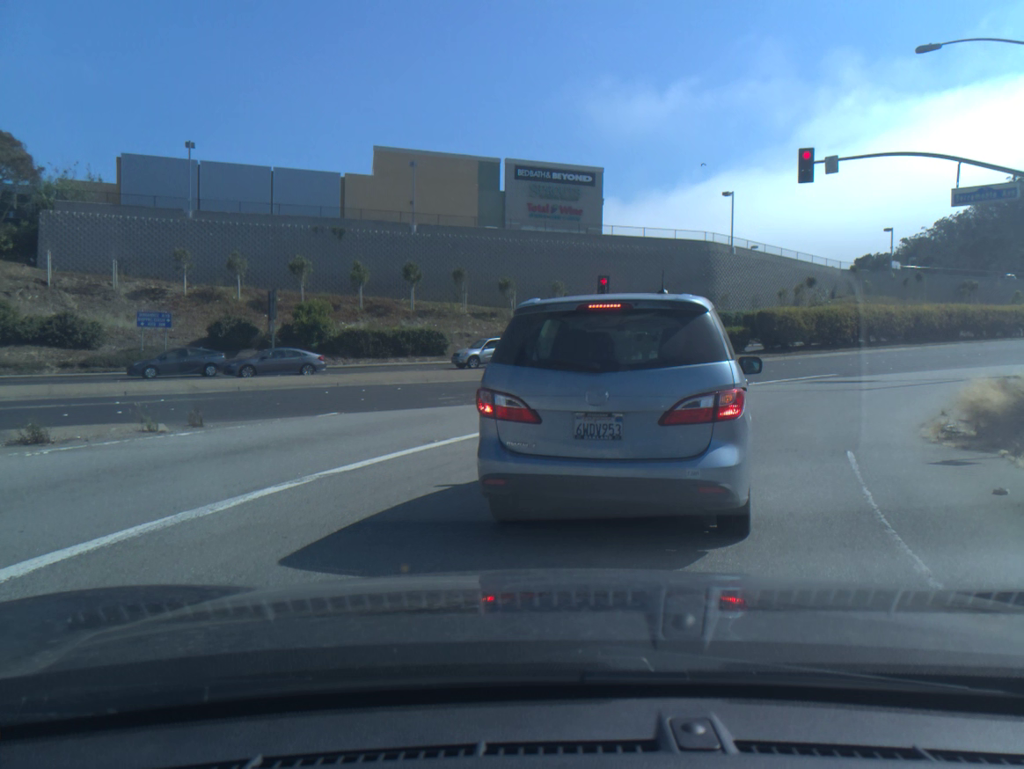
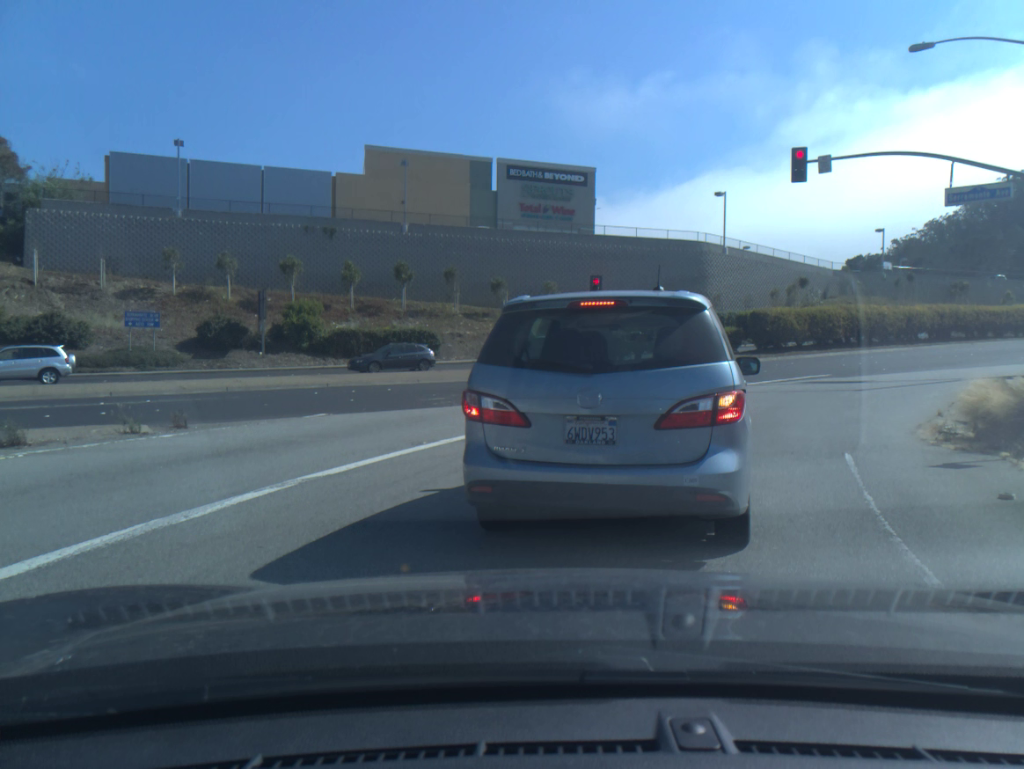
(0.0, +0.3) m; +1°
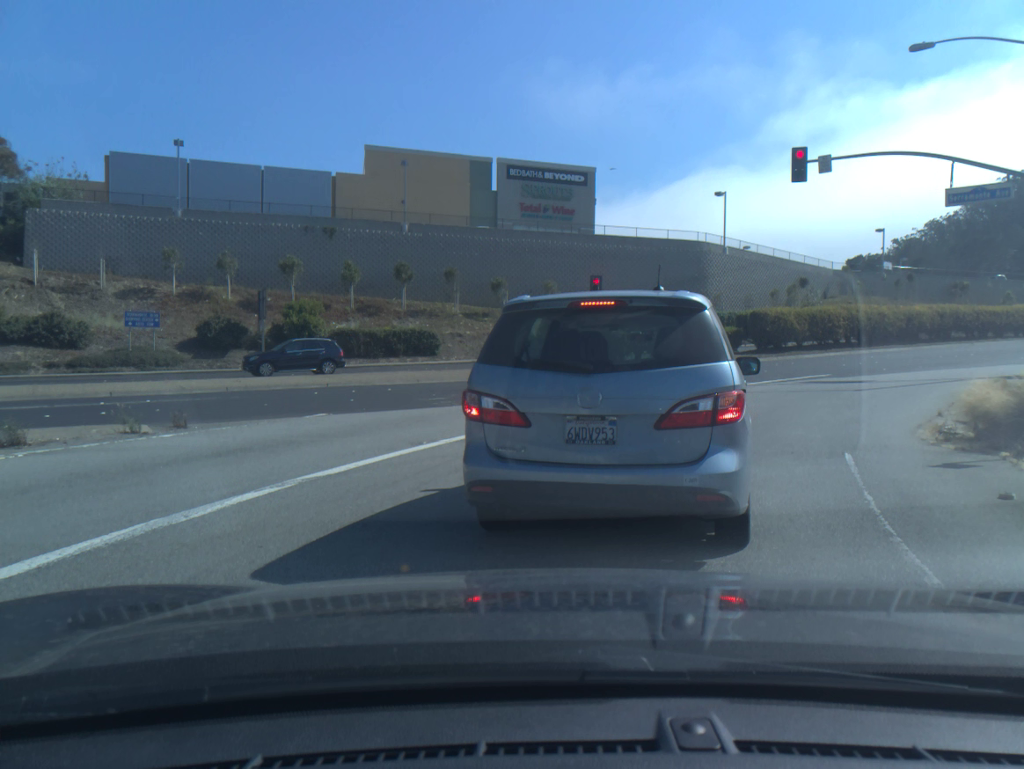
(0.0, 0.0) m; 0°
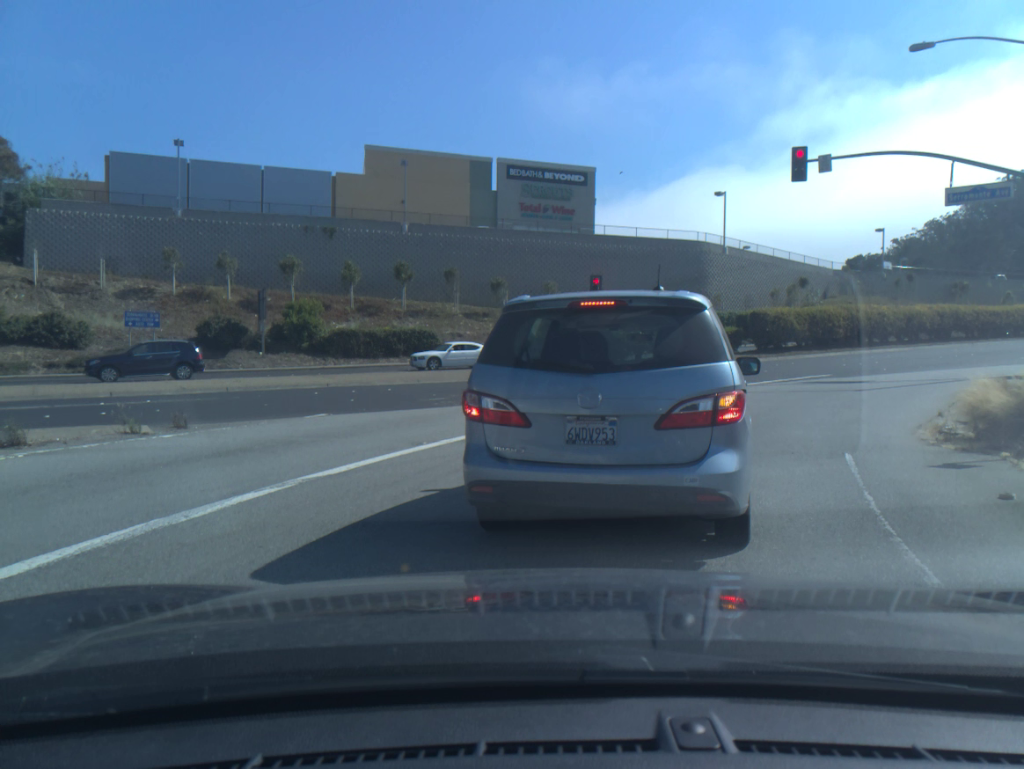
(0.0, 0.0) m; 0°
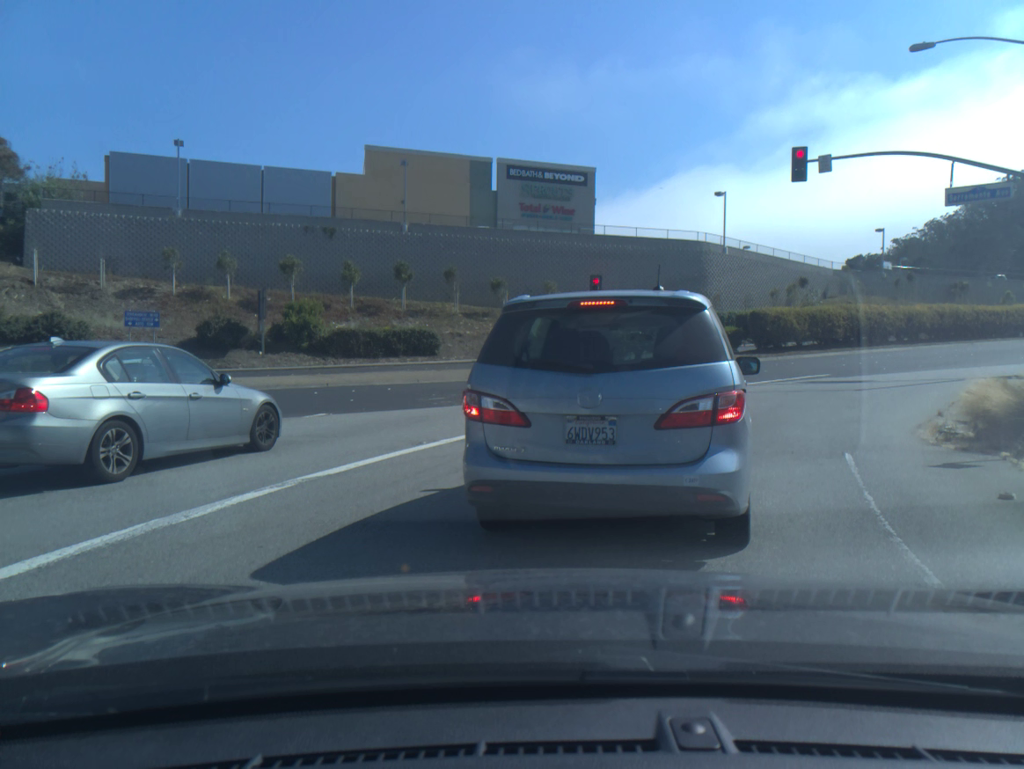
(0.0, 0.0) m; 0°
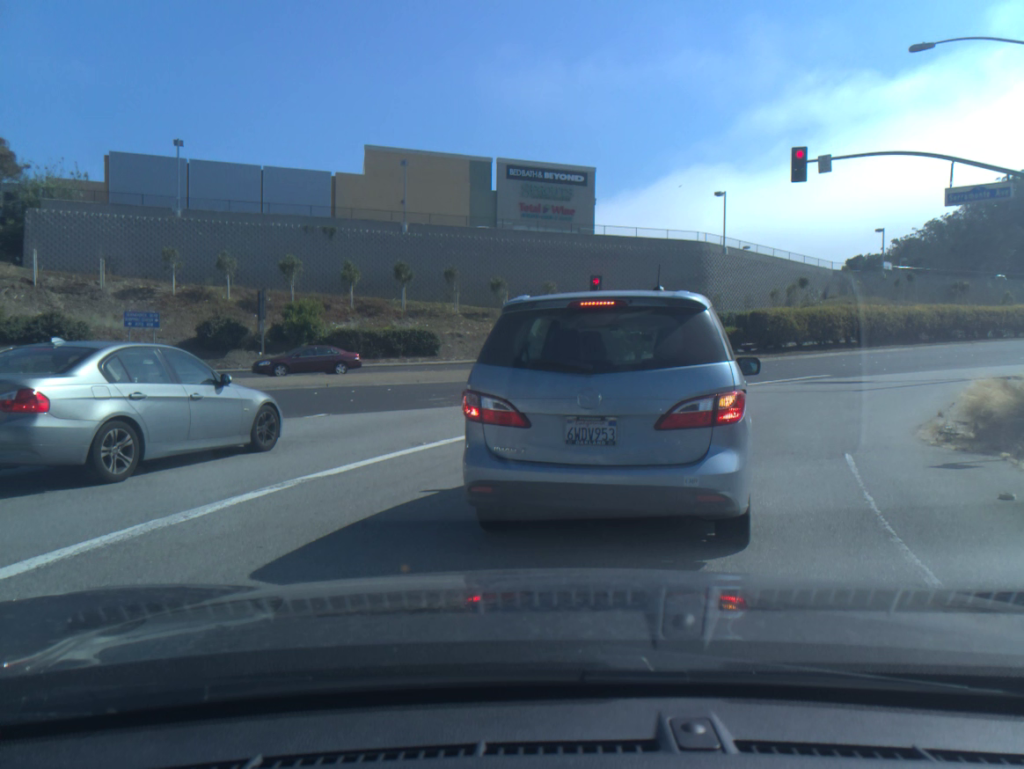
(0.0, 0.0) m; 0°
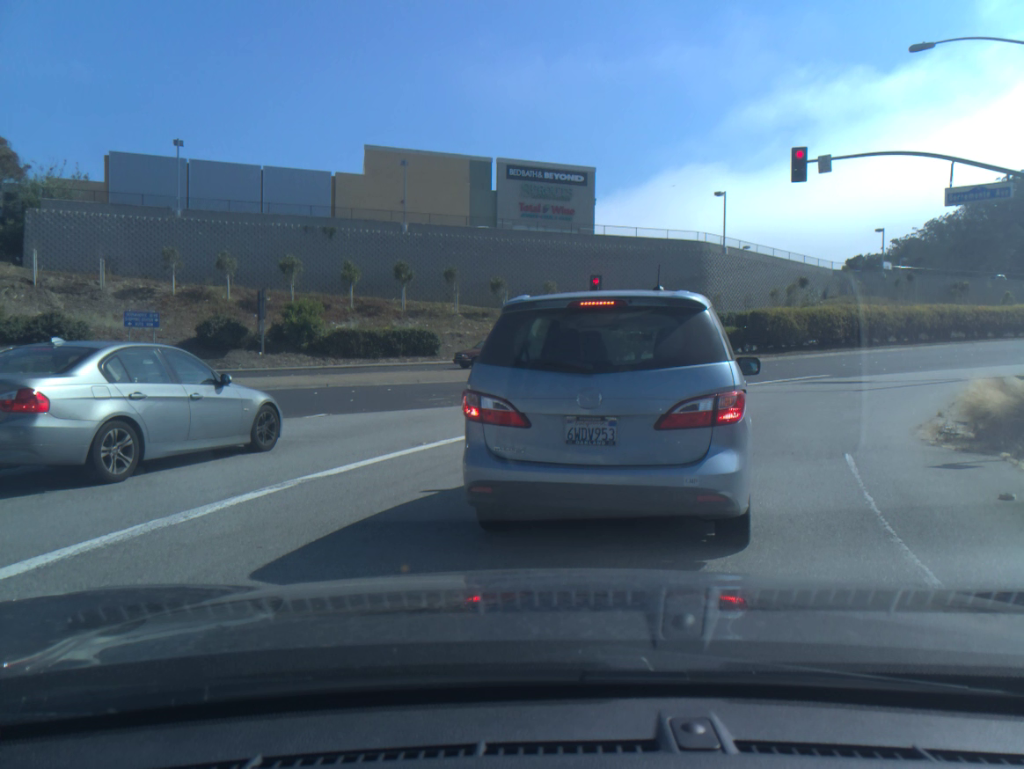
(0.0, 0.0) m; 0°
